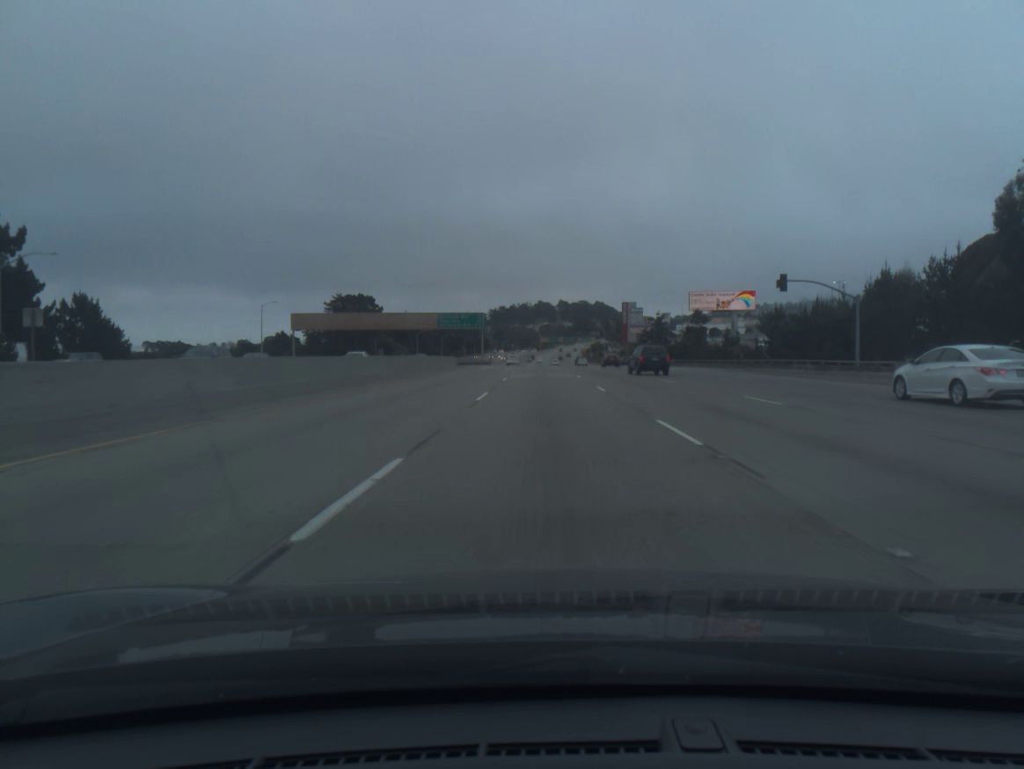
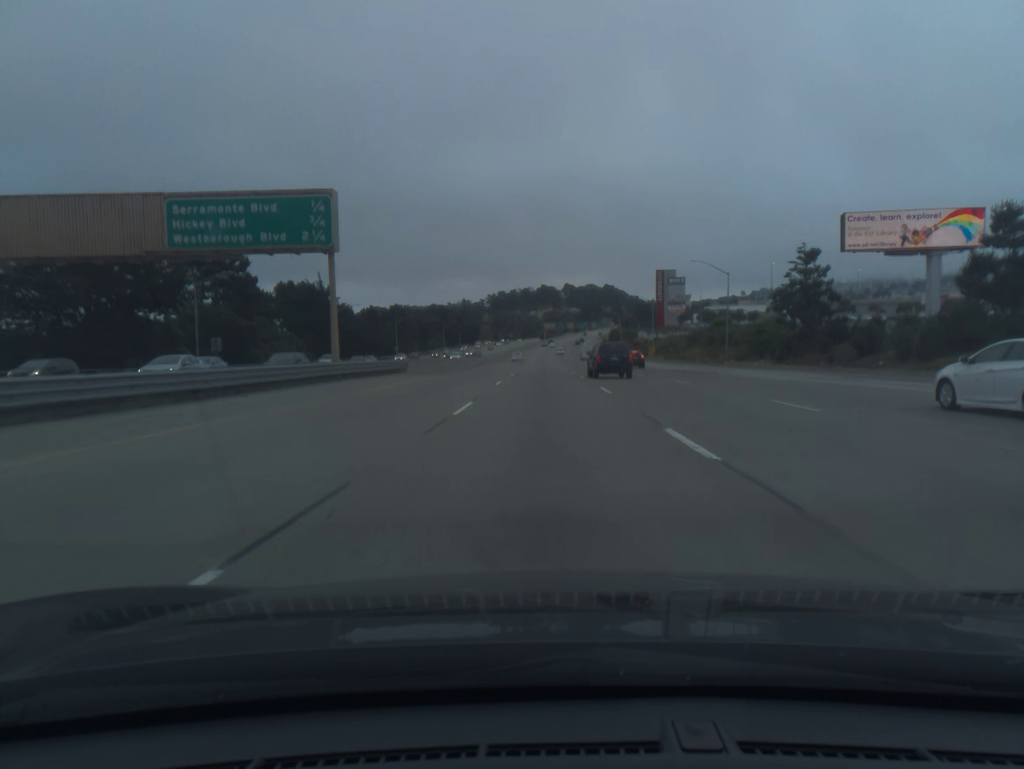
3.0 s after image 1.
(-0.4, +92.2) m; 0°
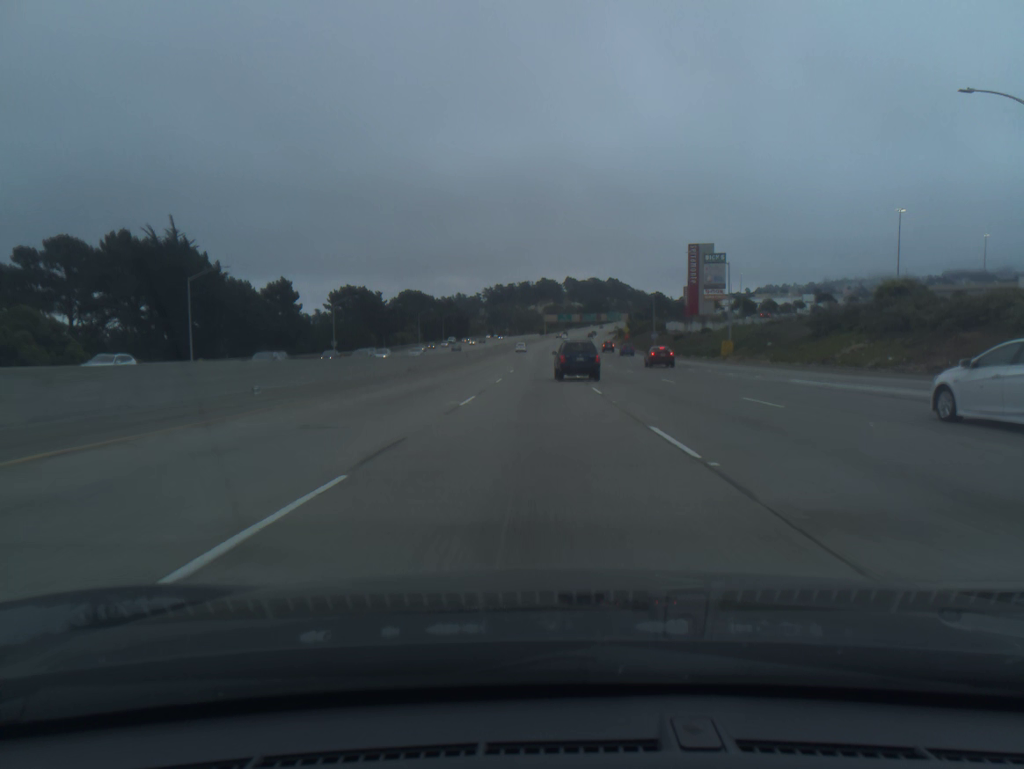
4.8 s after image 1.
(+0.1, +55.2) m; 0°
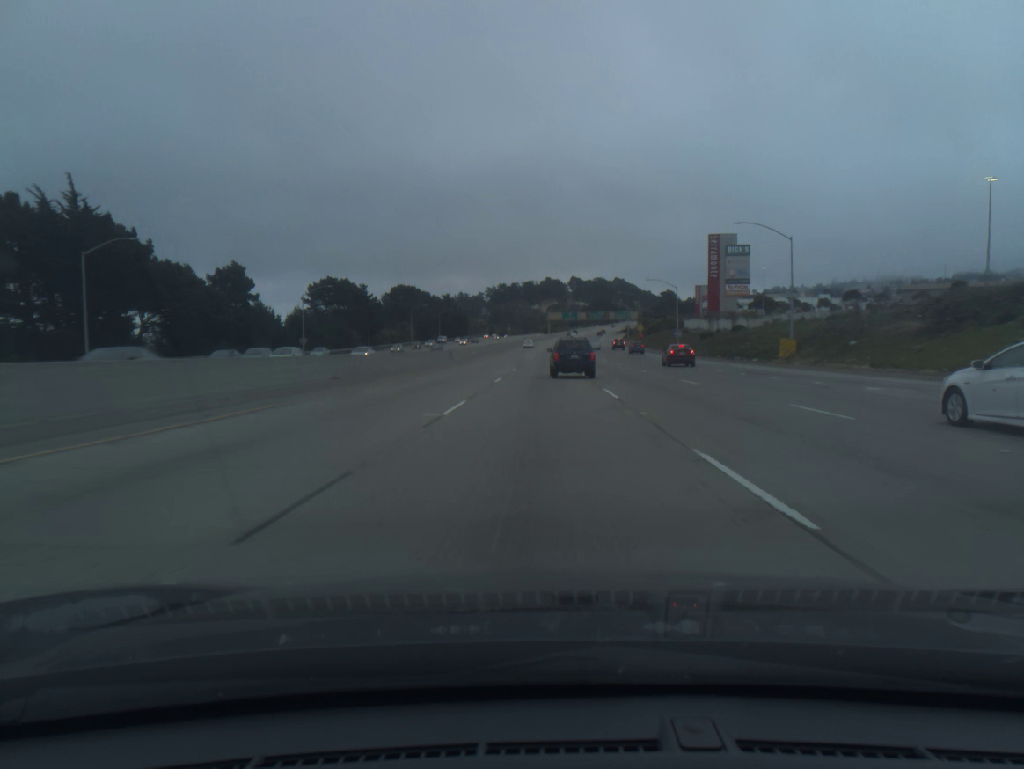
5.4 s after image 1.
(0.0, +18.4) m; 0°
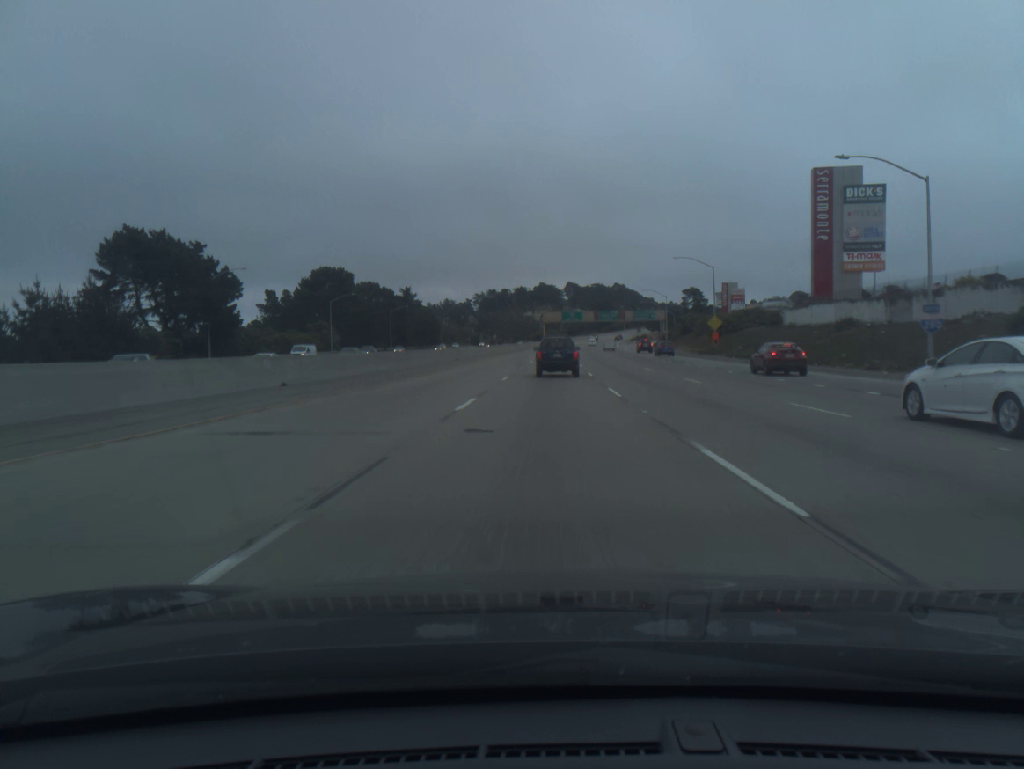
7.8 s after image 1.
(+0.2, +72.5) m; 0°
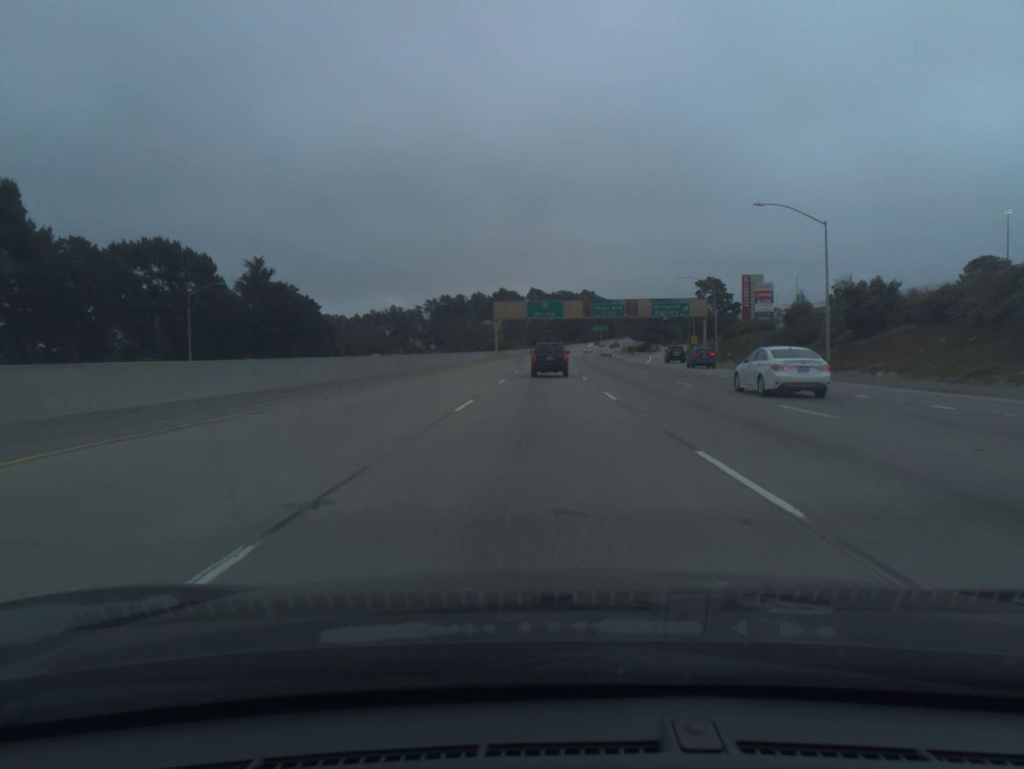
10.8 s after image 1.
(+1.7, +87.8) m; +3°
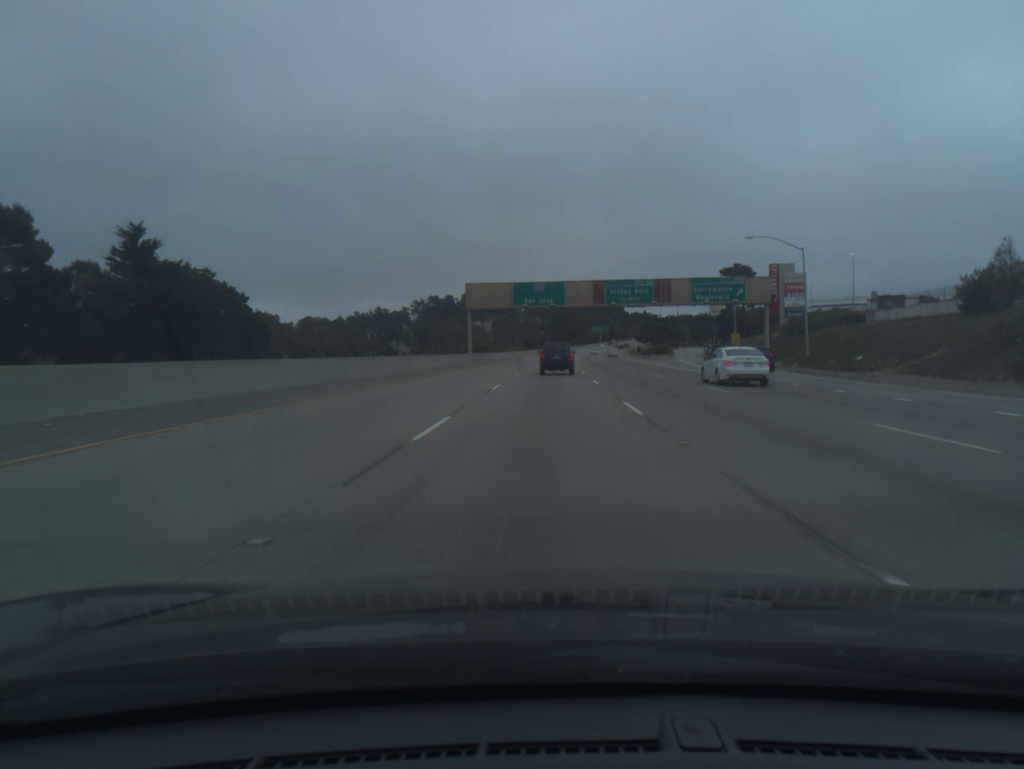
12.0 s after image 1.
(+0.1, +34.5) m; 0°
